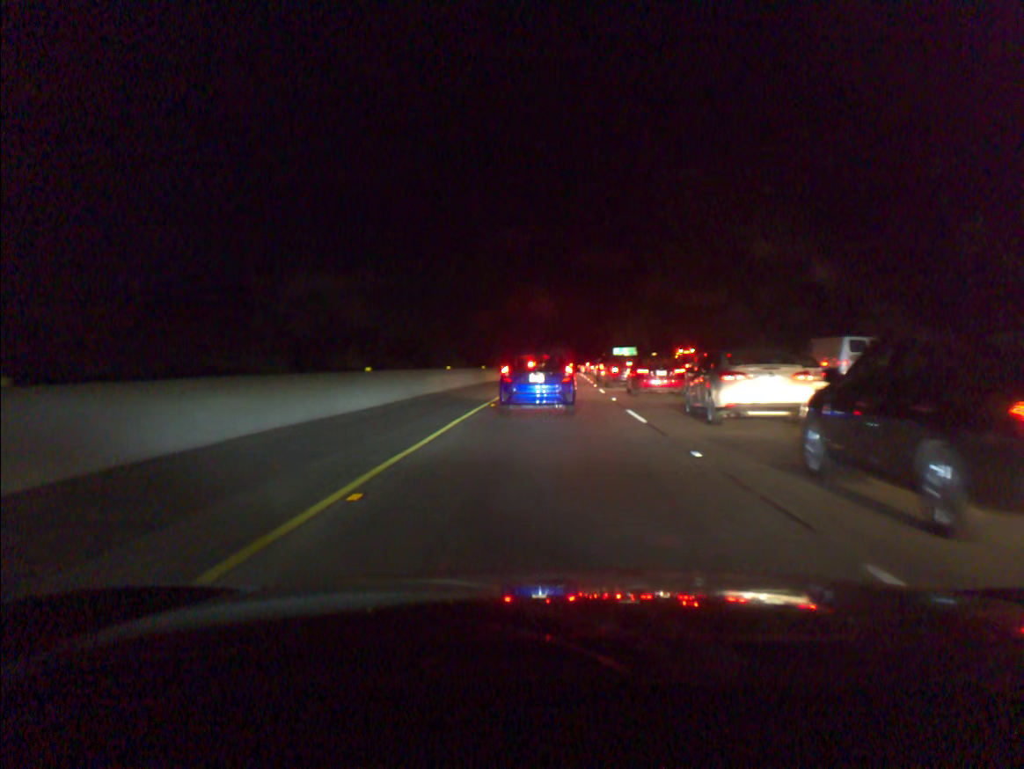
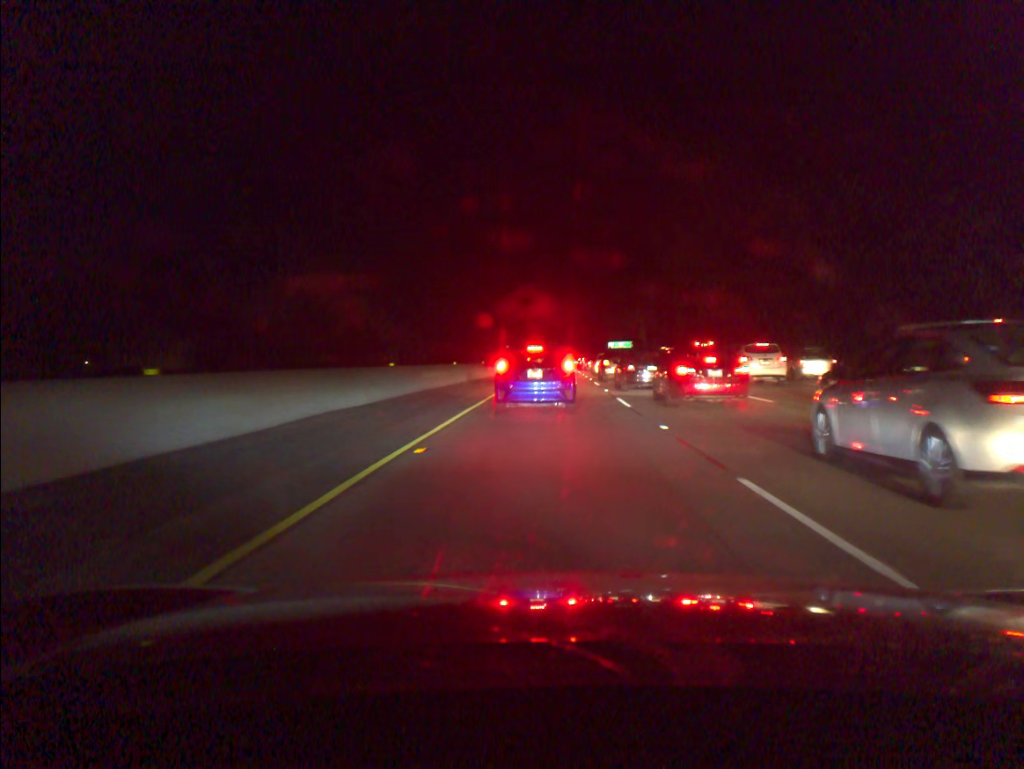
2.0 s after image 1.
(0.0, +11.5) m; +1°
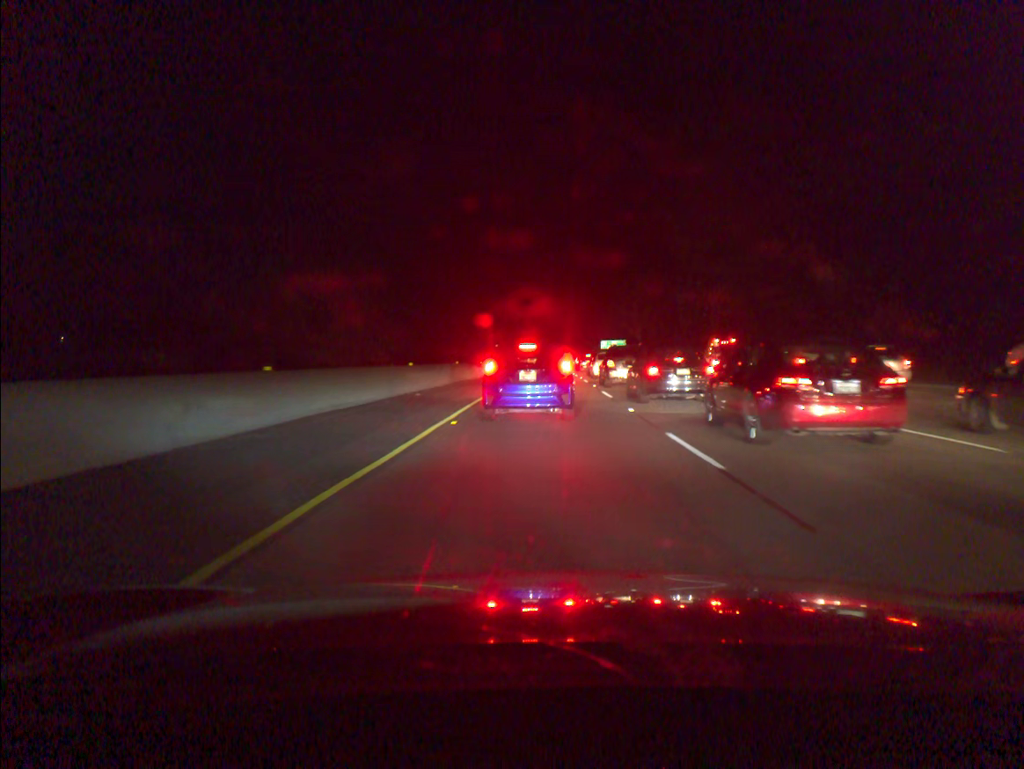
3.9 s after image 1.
(+0.1, +10.3) m; +1°
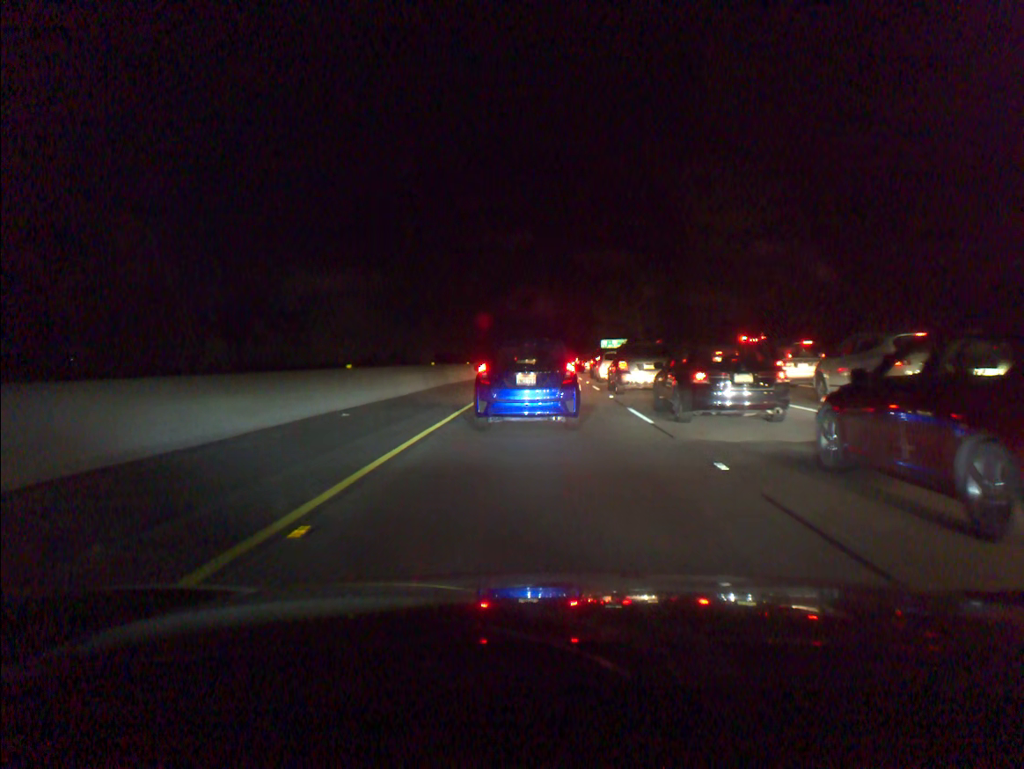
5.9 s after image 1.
(0.0, +8.9) m; 0°
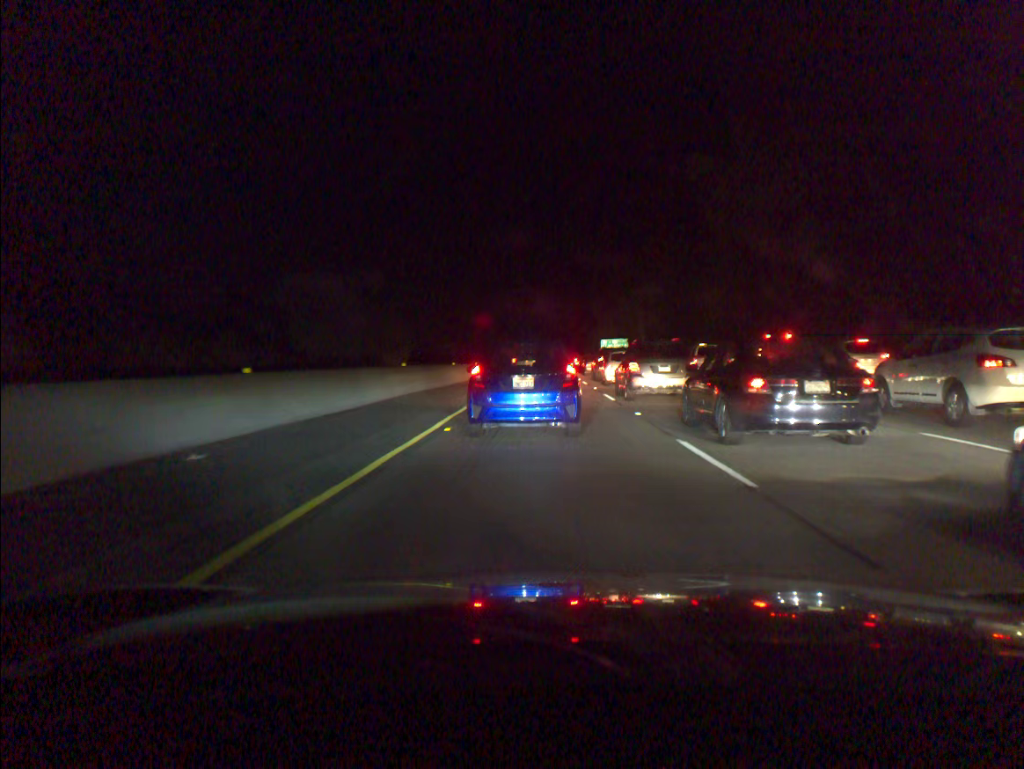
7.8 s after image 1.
(+0.1, +6.9) m; +1°
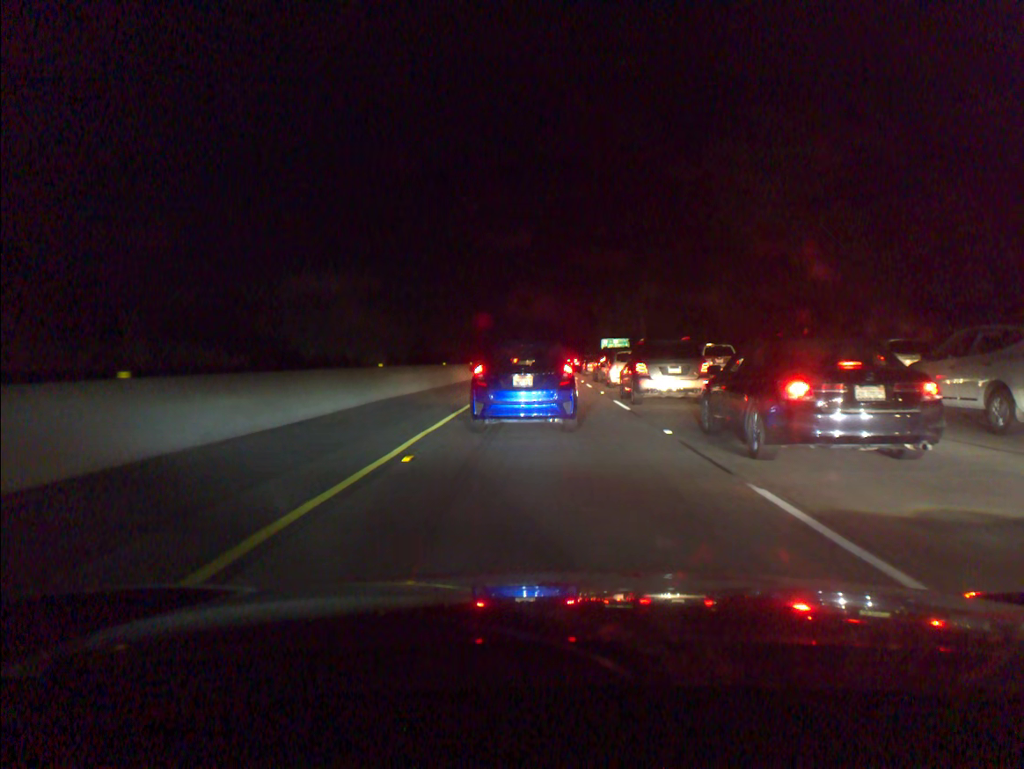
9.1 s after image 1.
(0.0, +3.9) m; -1°
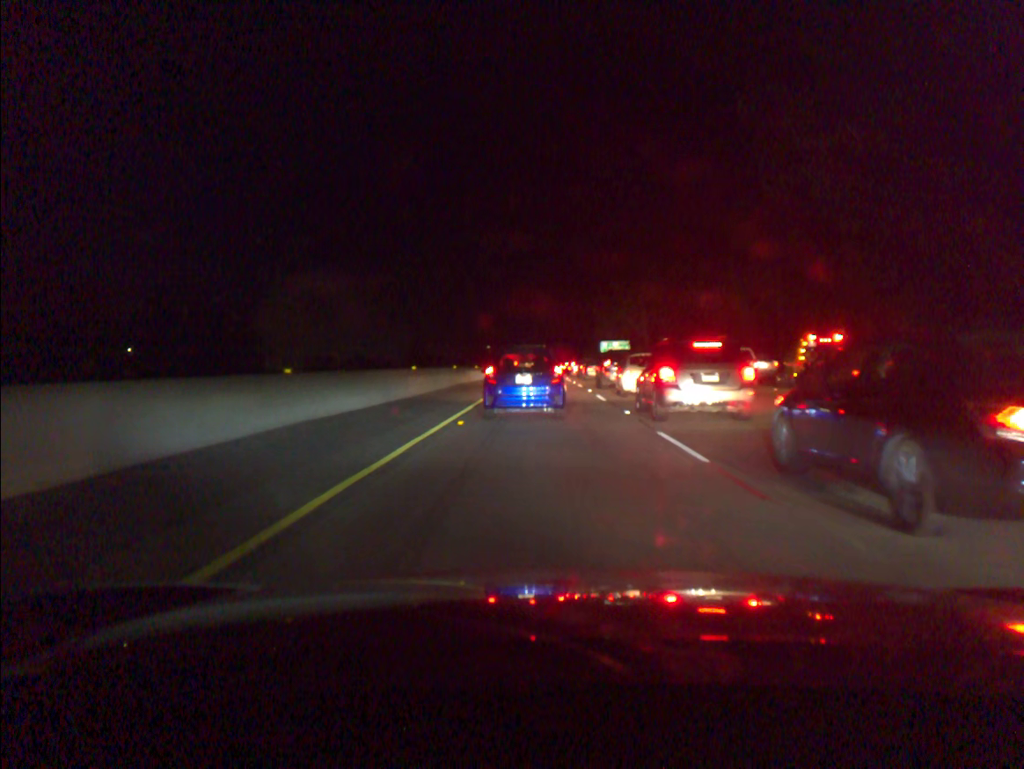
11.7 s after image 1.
(0.0, +8.6) m; 0°
